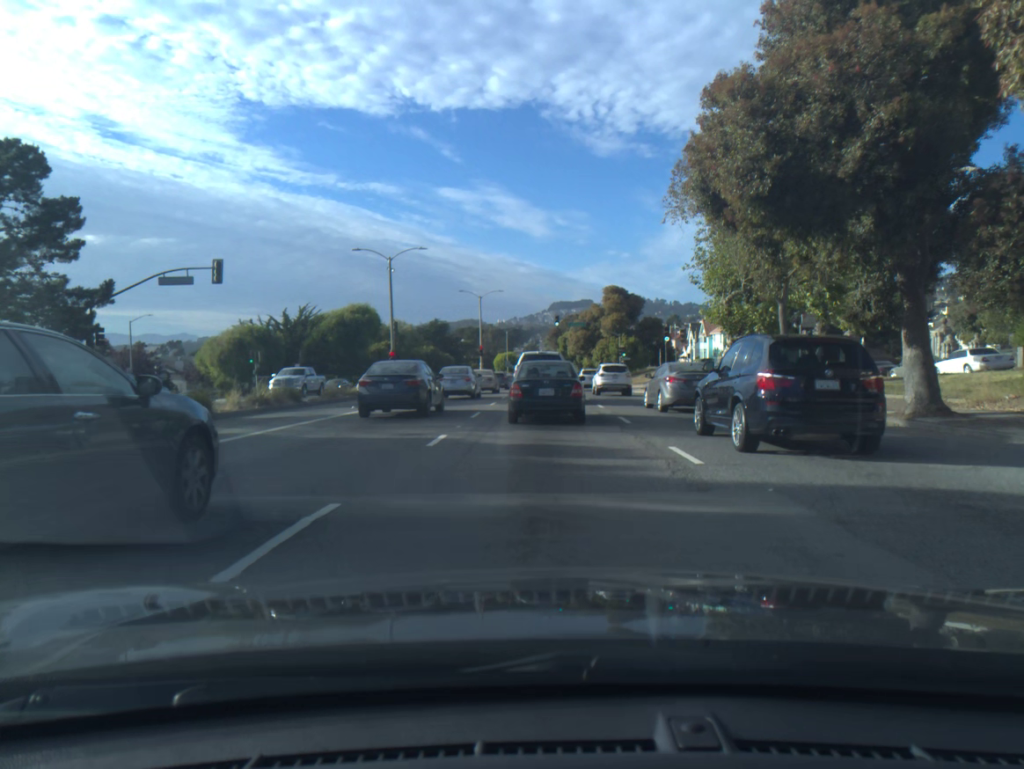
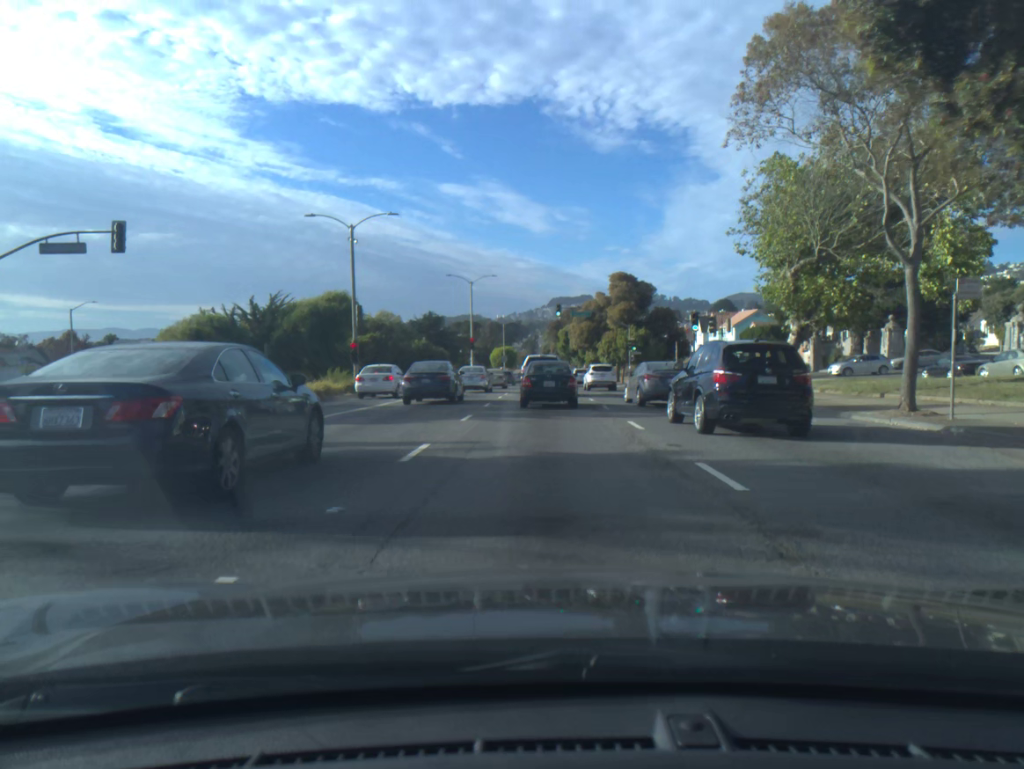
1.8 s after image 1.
(-0.1, +9.6) m; -1°
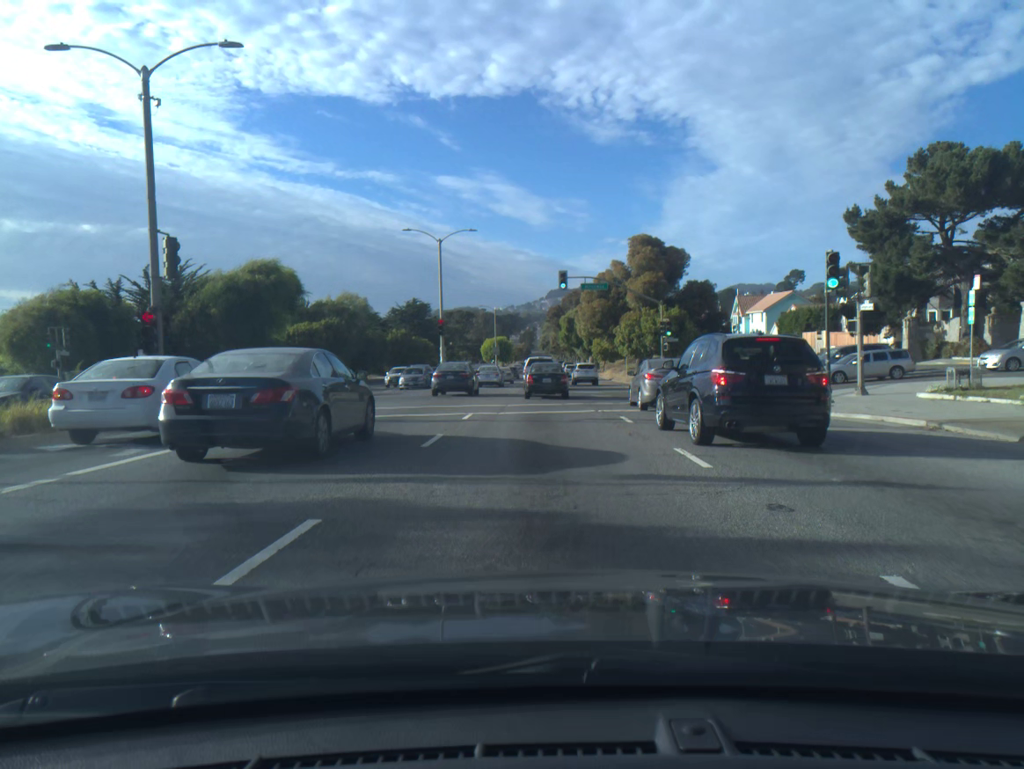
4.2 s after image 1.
(0.0, +19.9) m; 0°
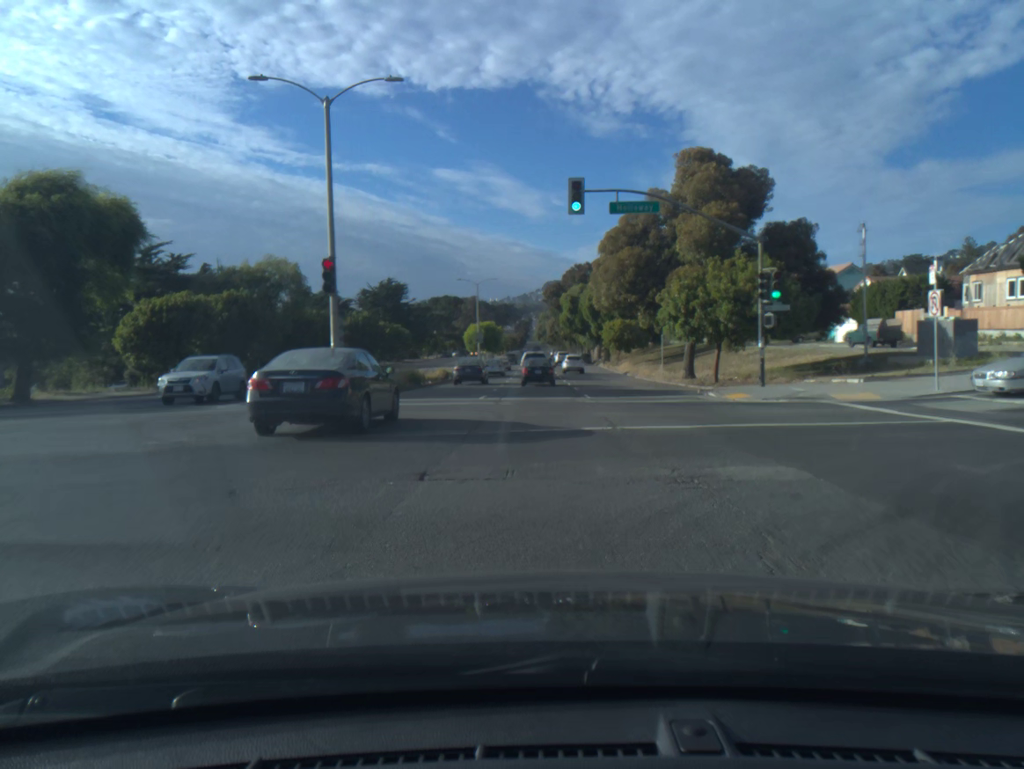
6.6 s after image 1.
(+0.1, +24.9) m; 0°
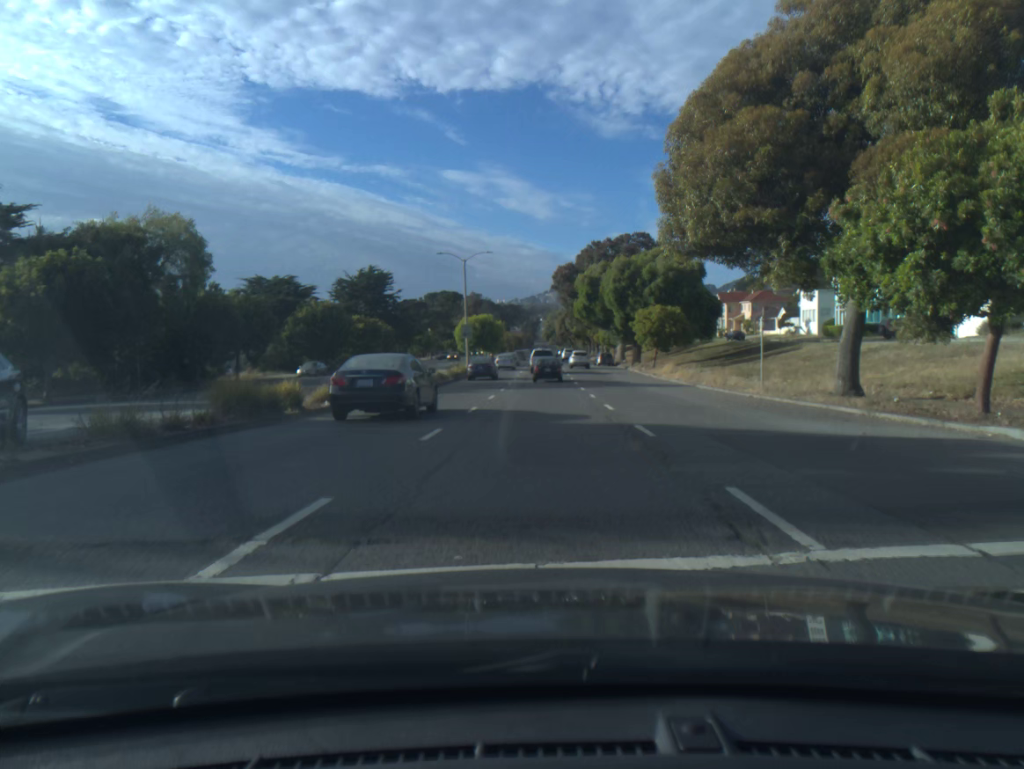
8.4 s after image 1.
(-0.1, +21.4) m; -1°
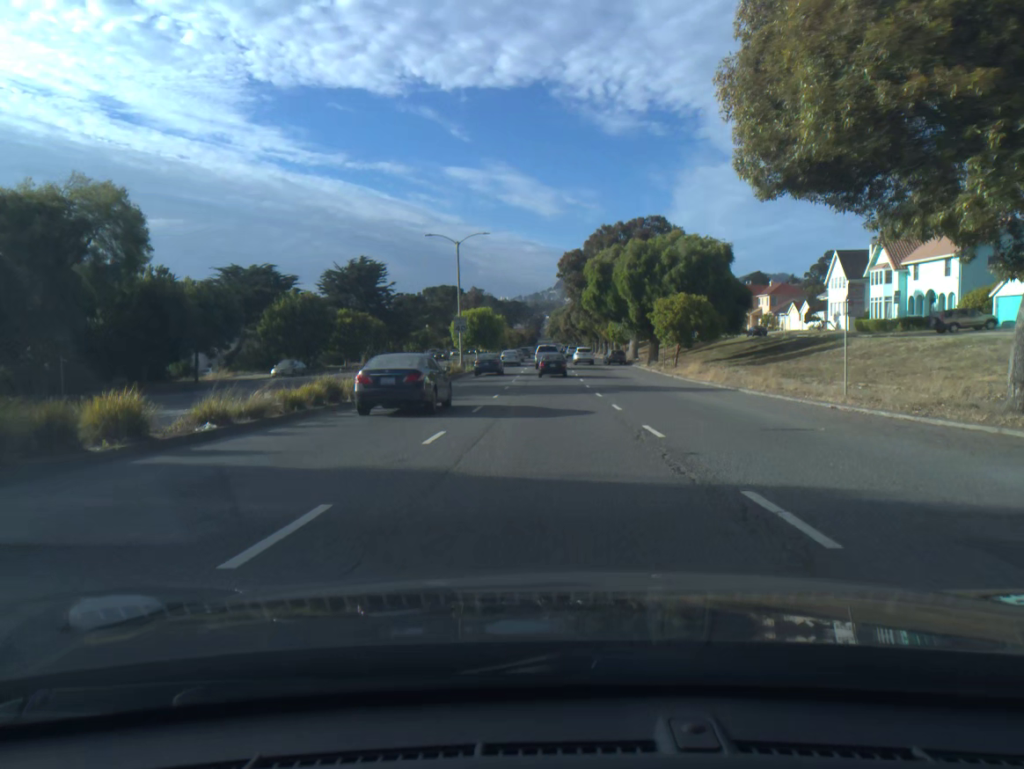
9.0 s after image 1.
(0.0, +7.6) m; 0°
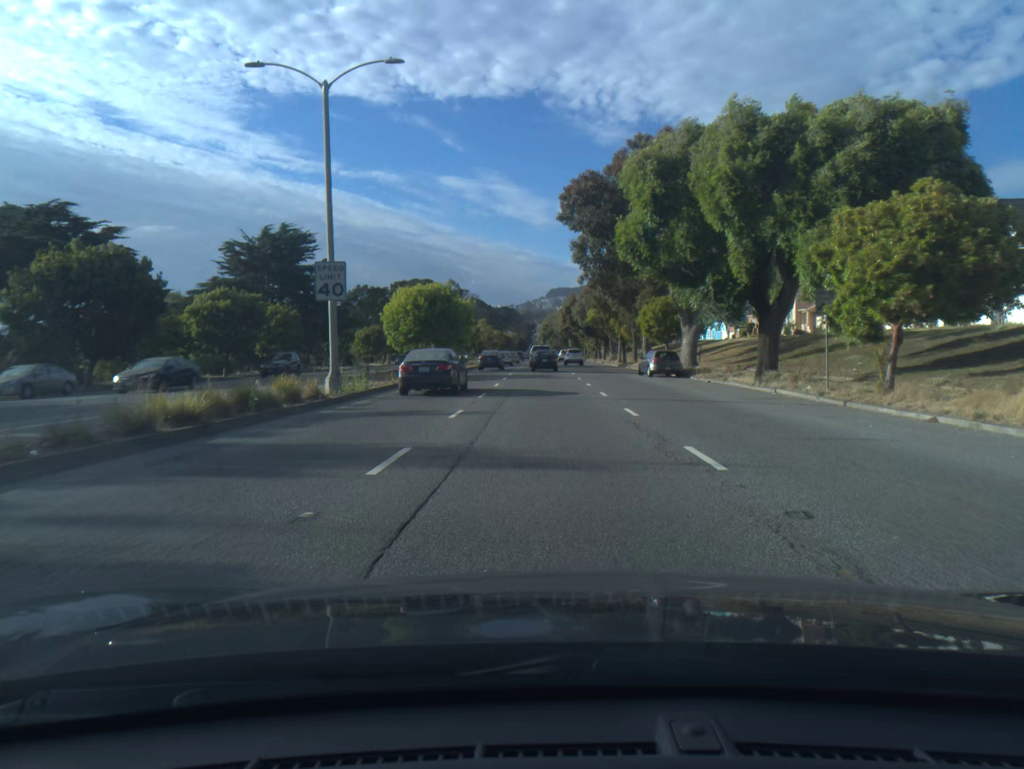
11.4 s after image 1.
(+0.1, +33.0) m; +1°
